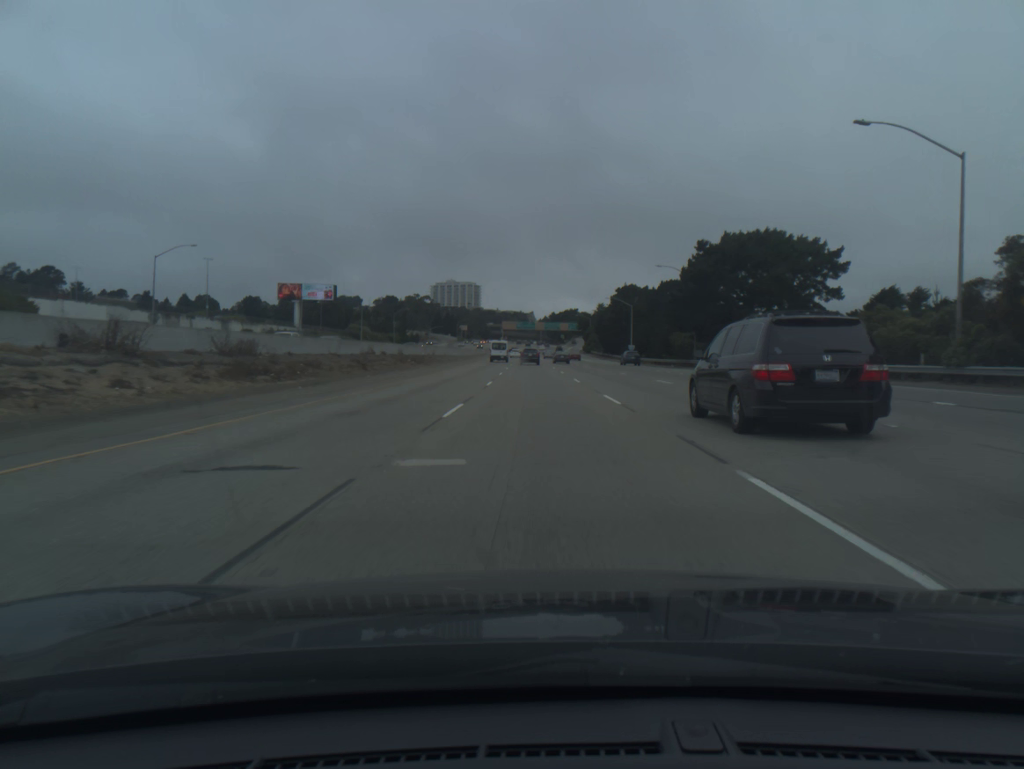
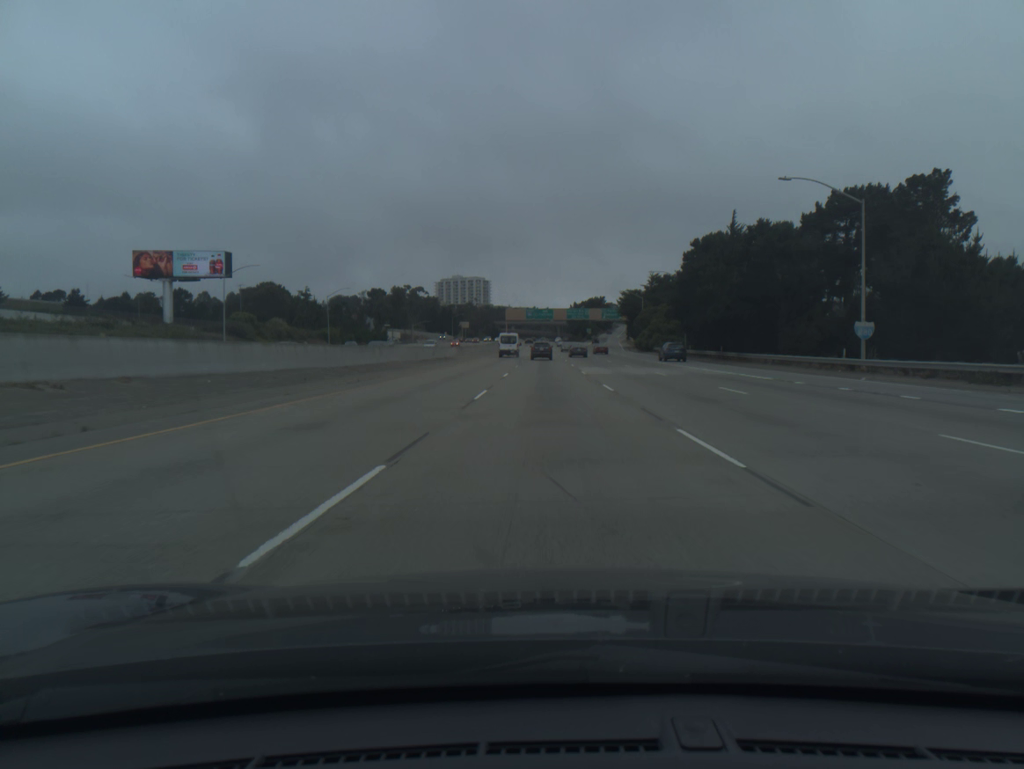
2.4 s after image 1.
(-1.7, +83.2) m; -1°
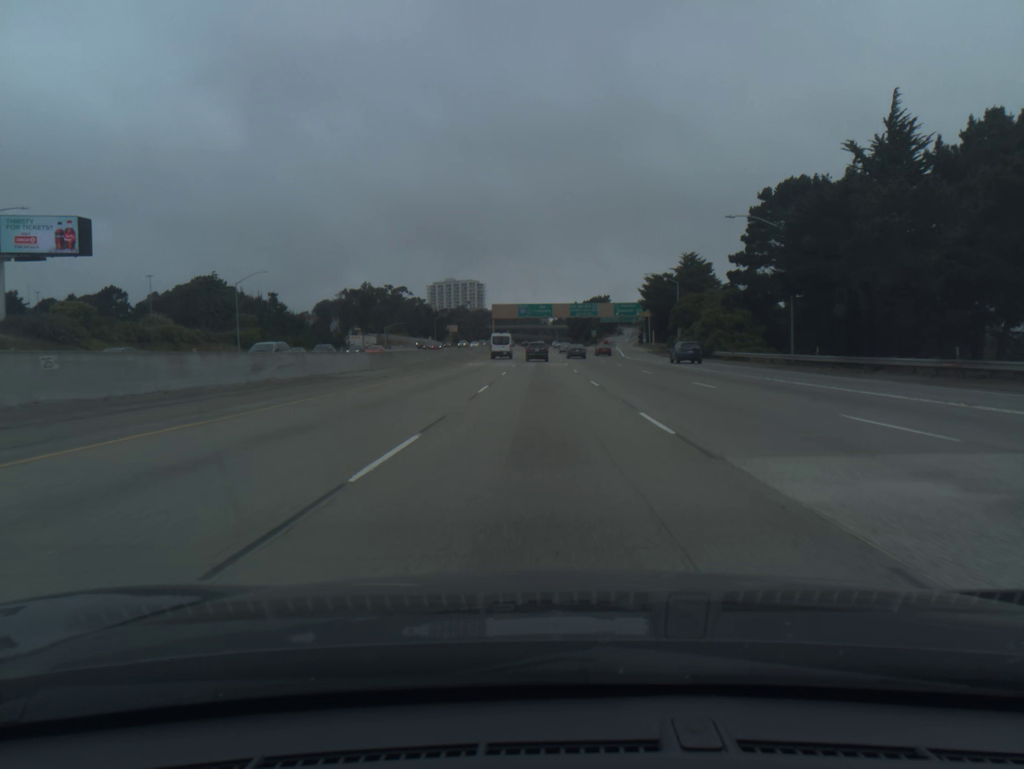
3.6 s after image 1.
(+0.1, +40.7) m; 0°
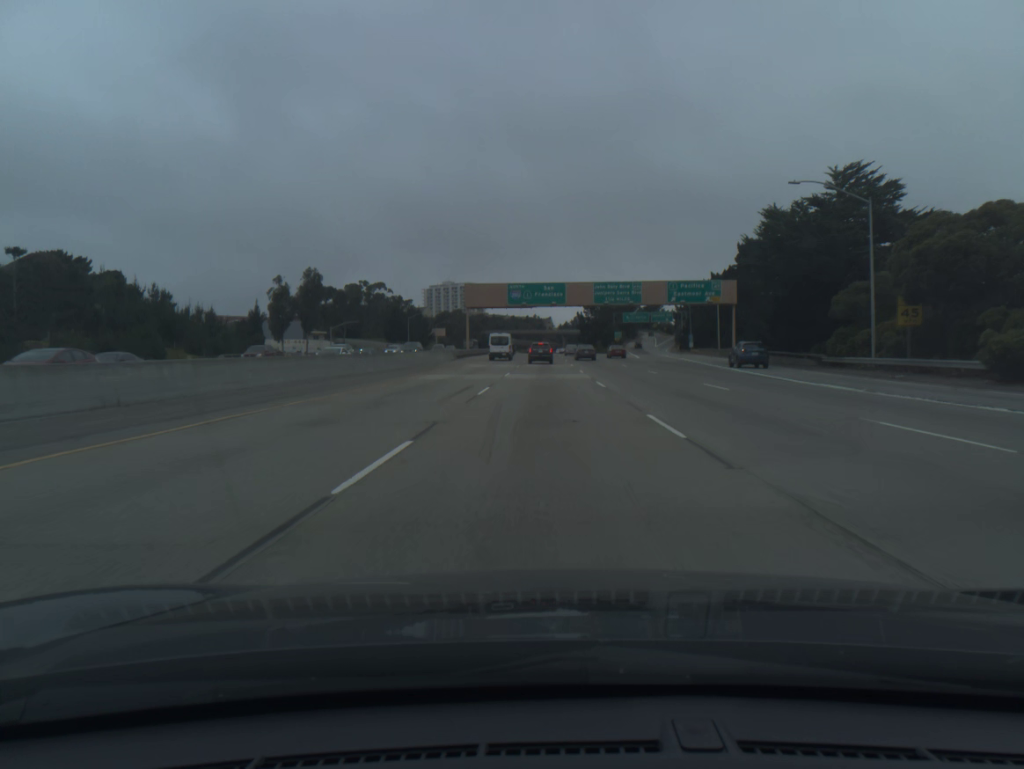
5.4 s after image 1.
(-0.2, +59.3) m; 0°
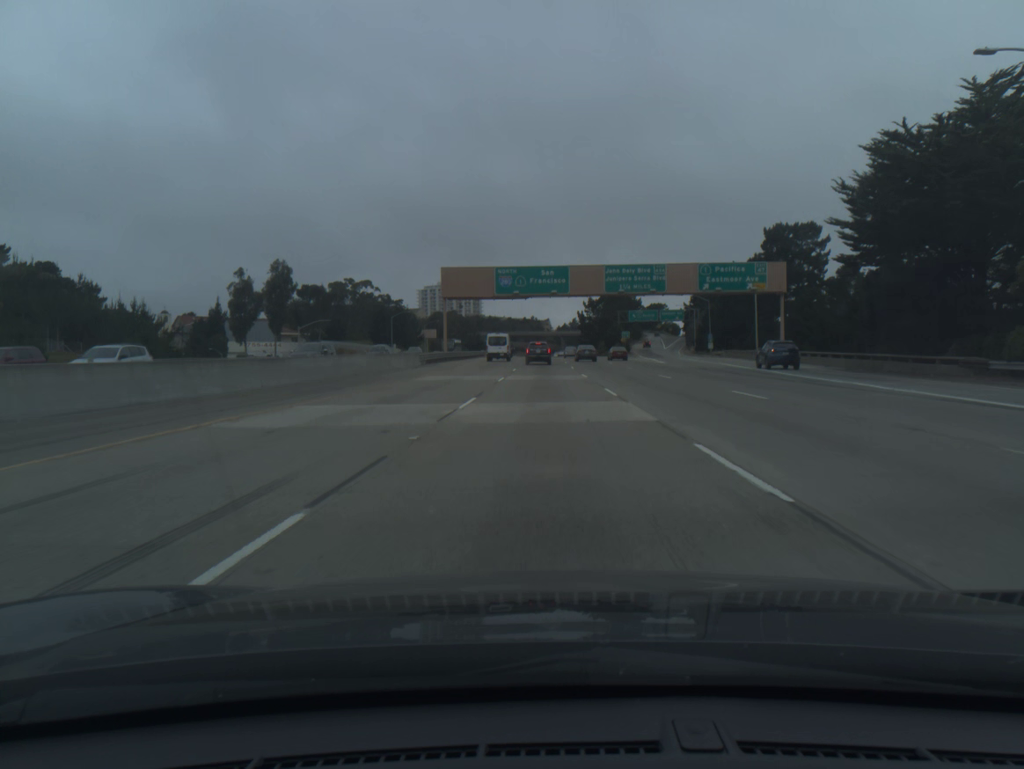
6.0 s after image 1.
(0.0, +19.1) m; 0°
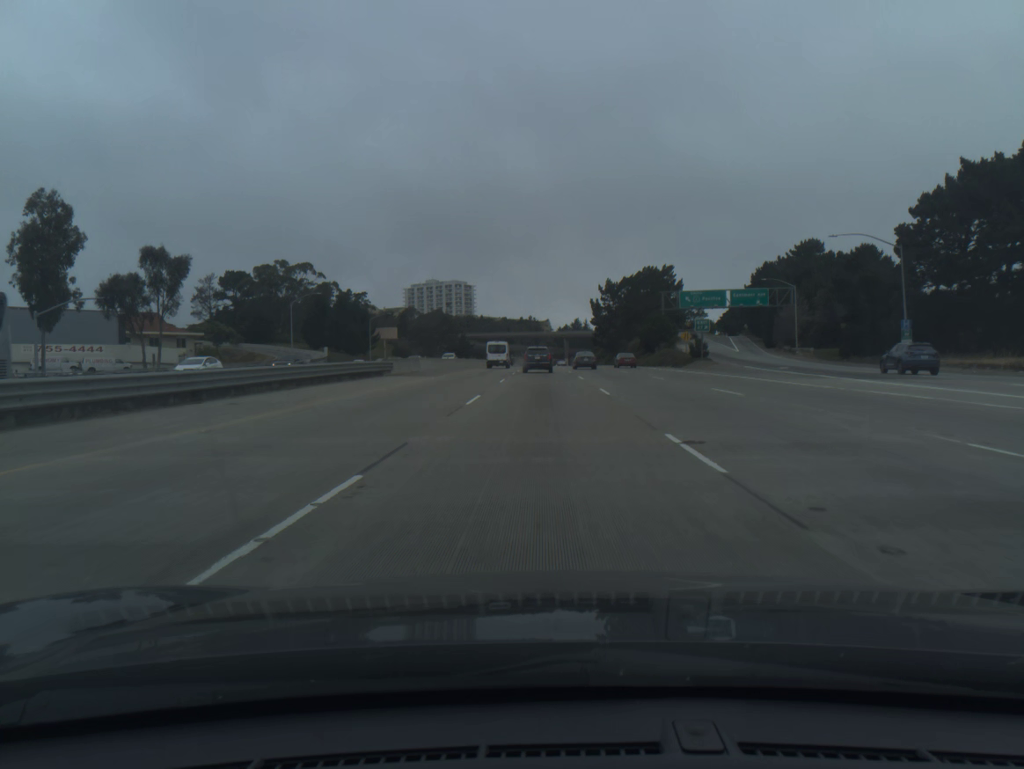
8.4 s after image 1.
(+0.1, +71.6) m; 0°
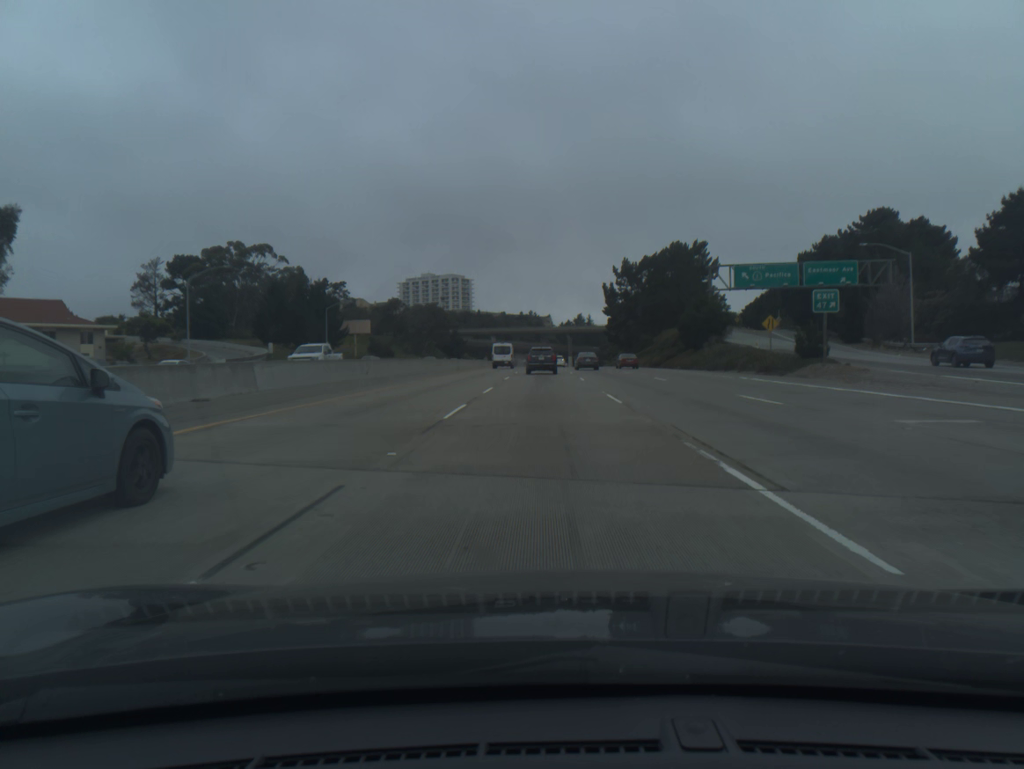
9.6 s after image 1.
(0.0, +32.9) m; 0°
